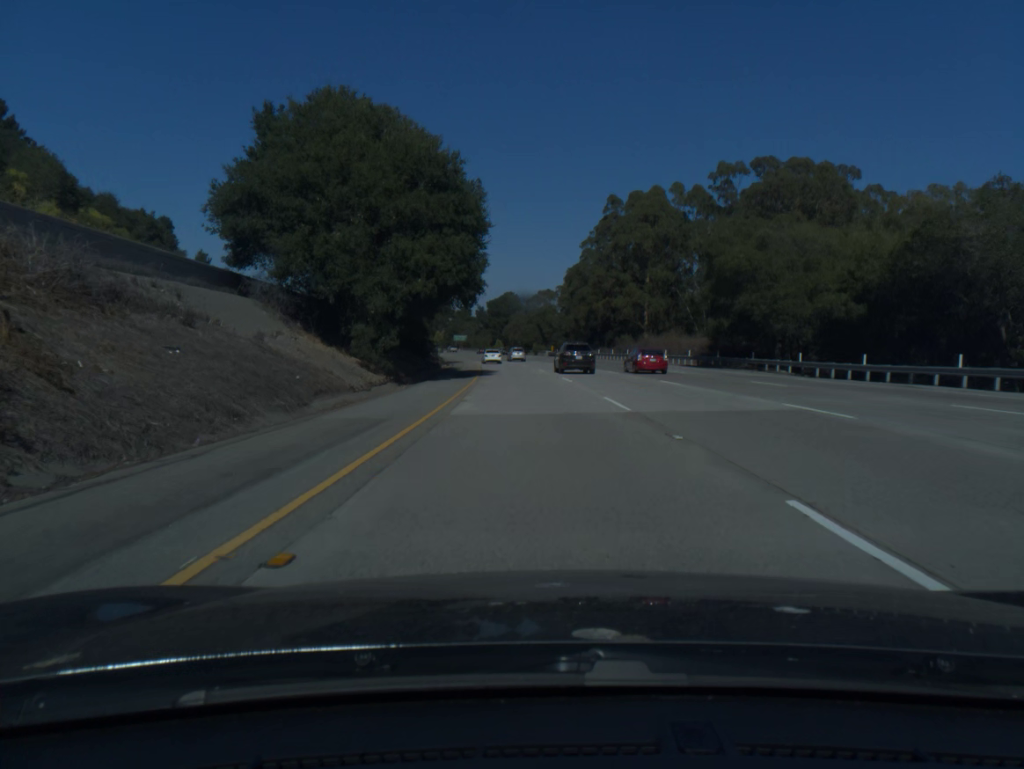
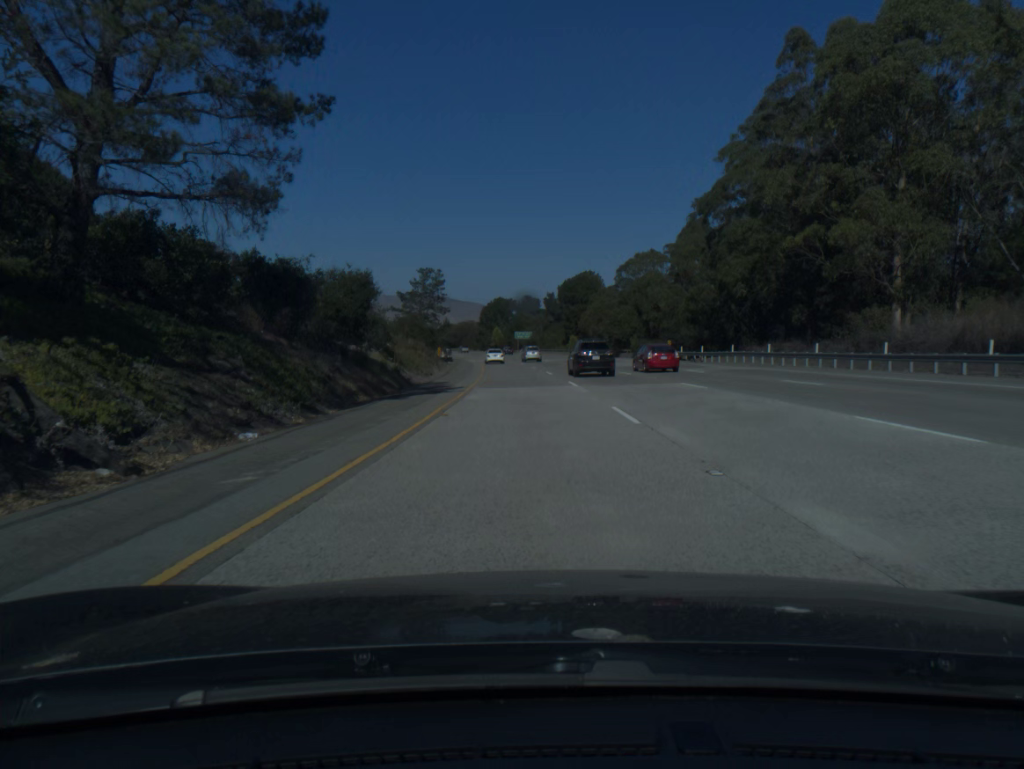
(-2.6, +62.0) m; -5°
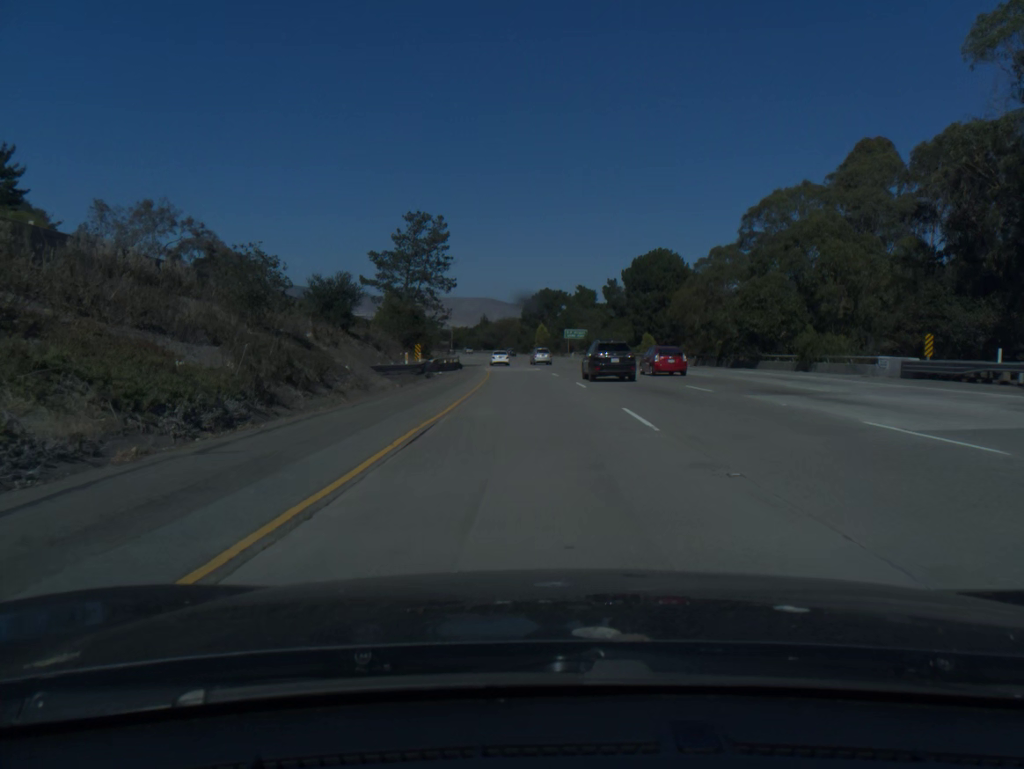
(-1.5, +43.4) m; -4°
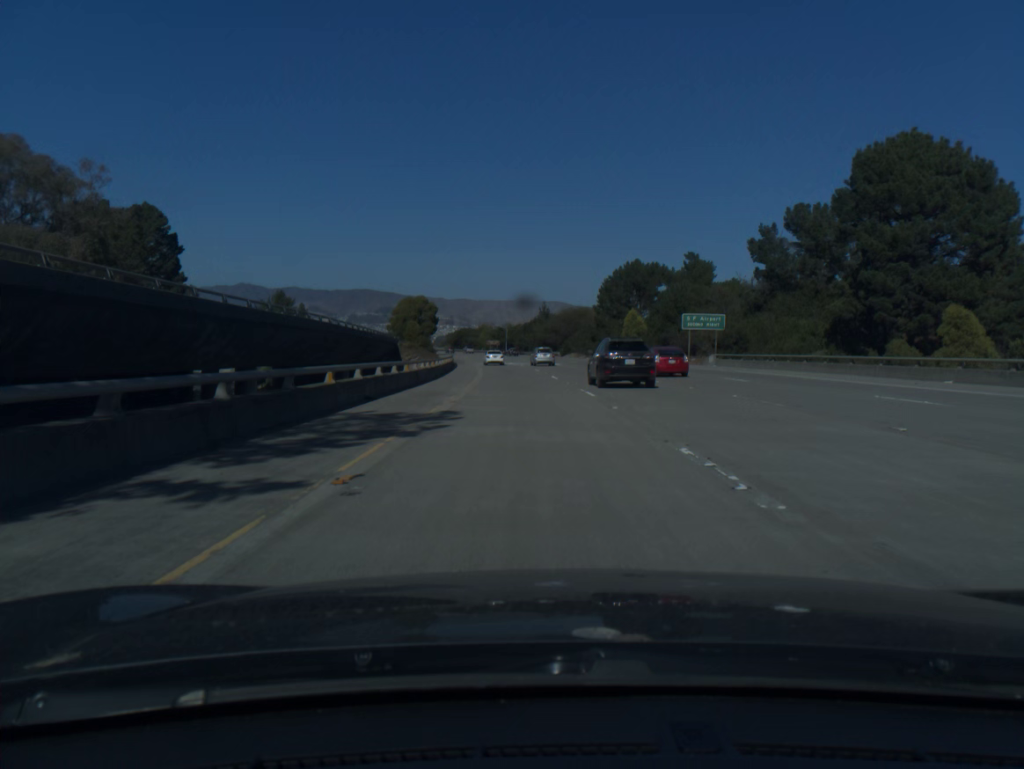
(-2.6, +65.2) m; -5°
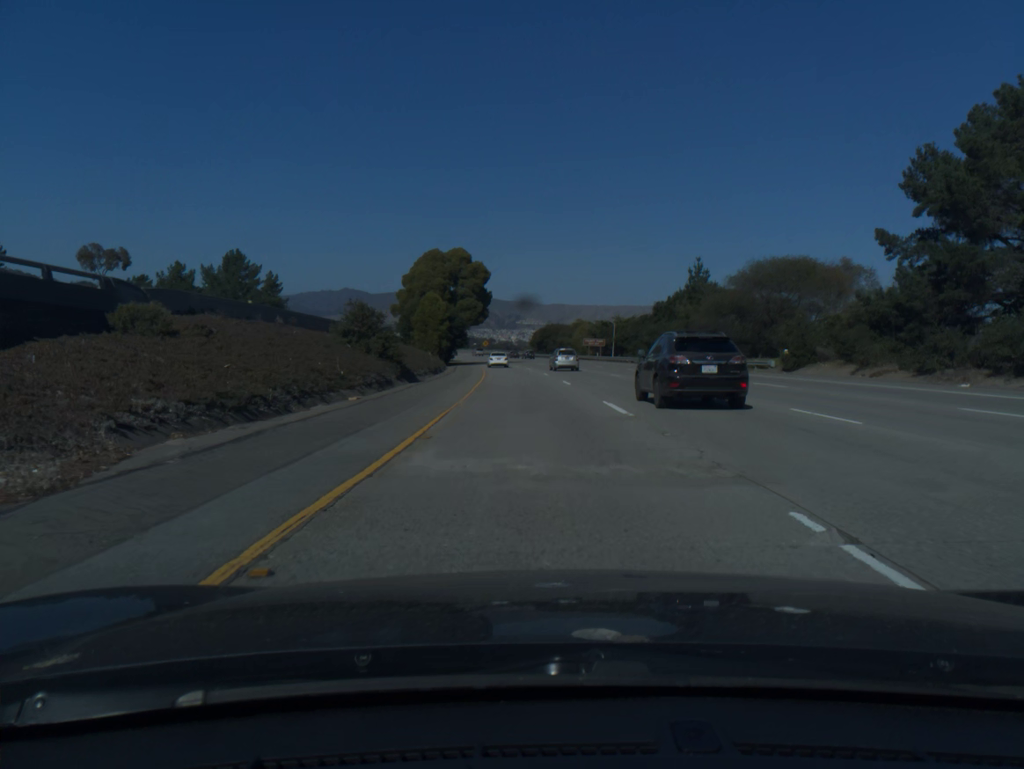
(-5.6, +85.4) m; -7°
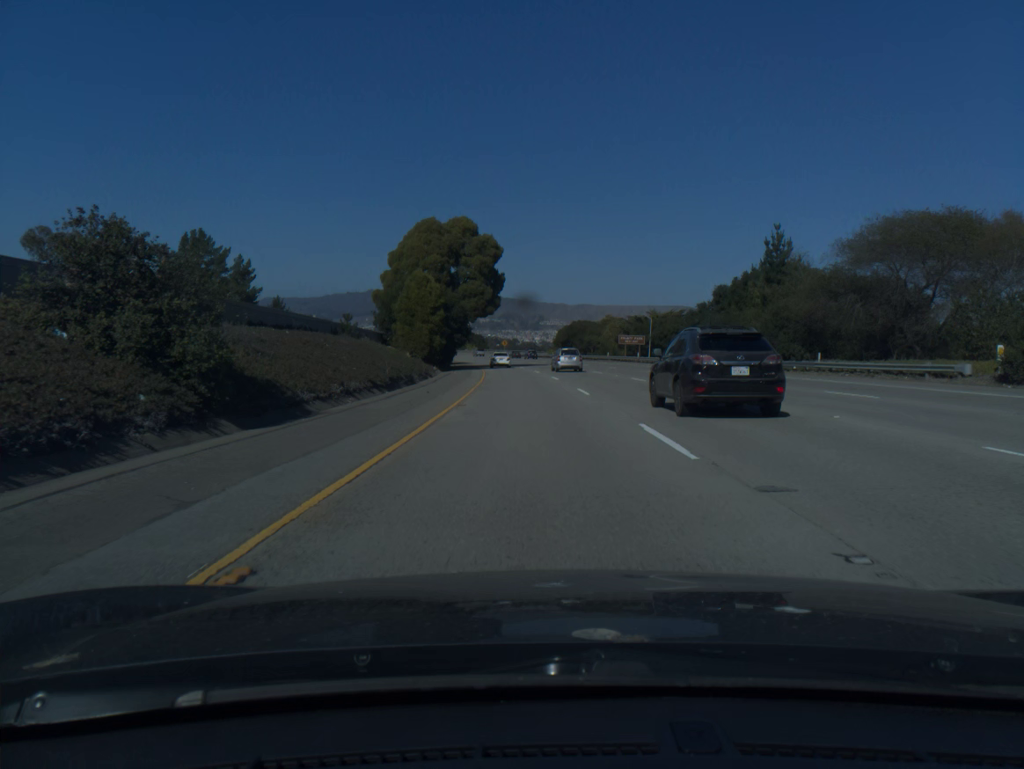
(-0.3, +21.8) m; -2°
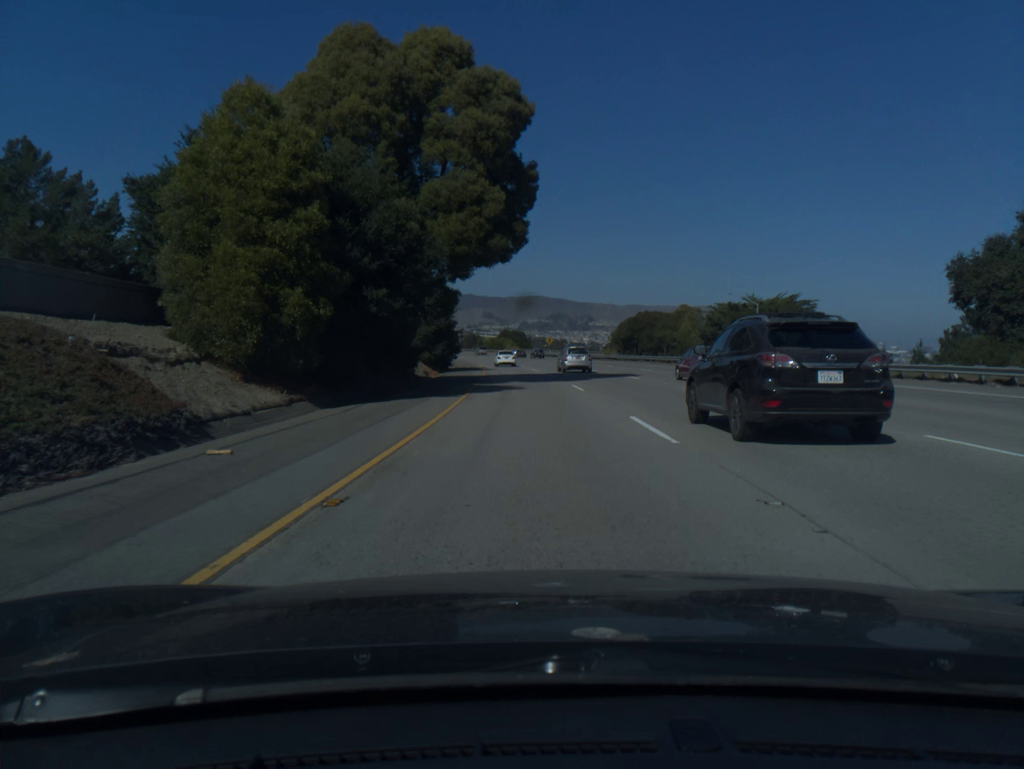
(-1.3, +41.8) m; -3°
